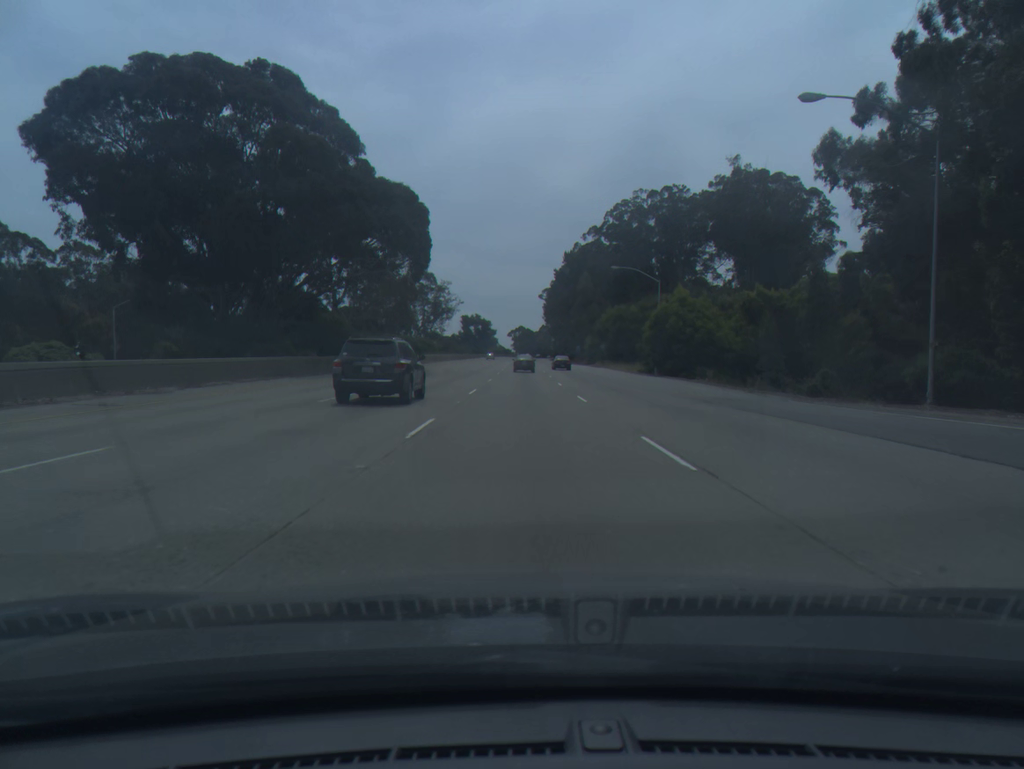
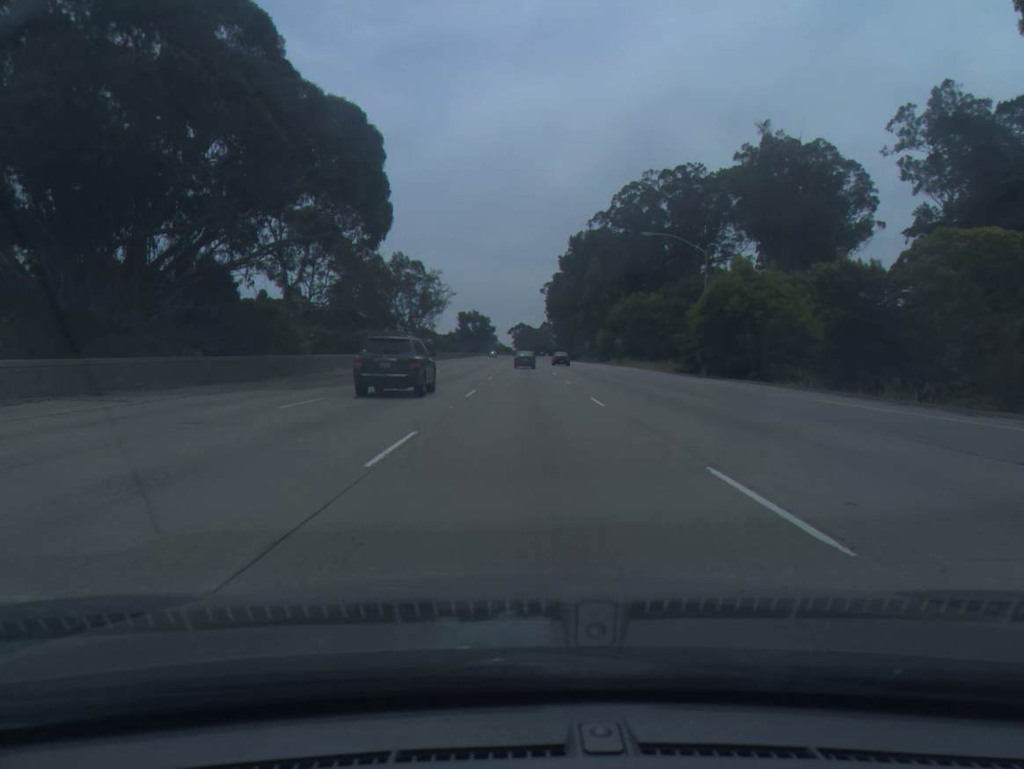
(0.0, +18.2) m; 0°
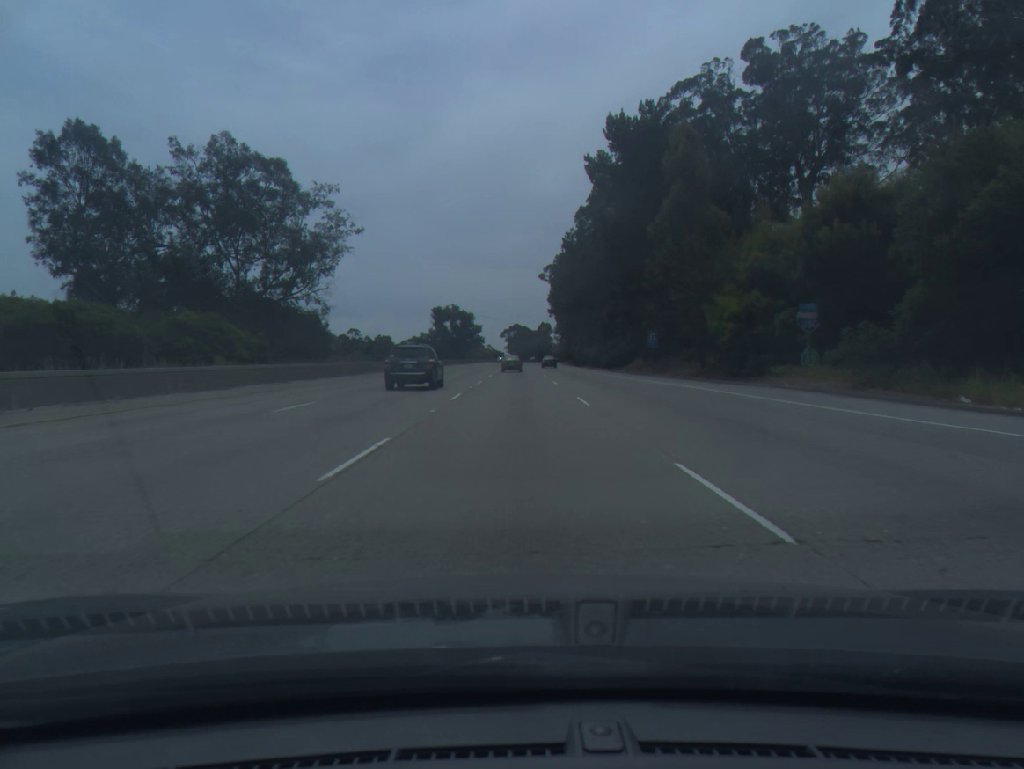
(+0.6, +73.0) m; 0°
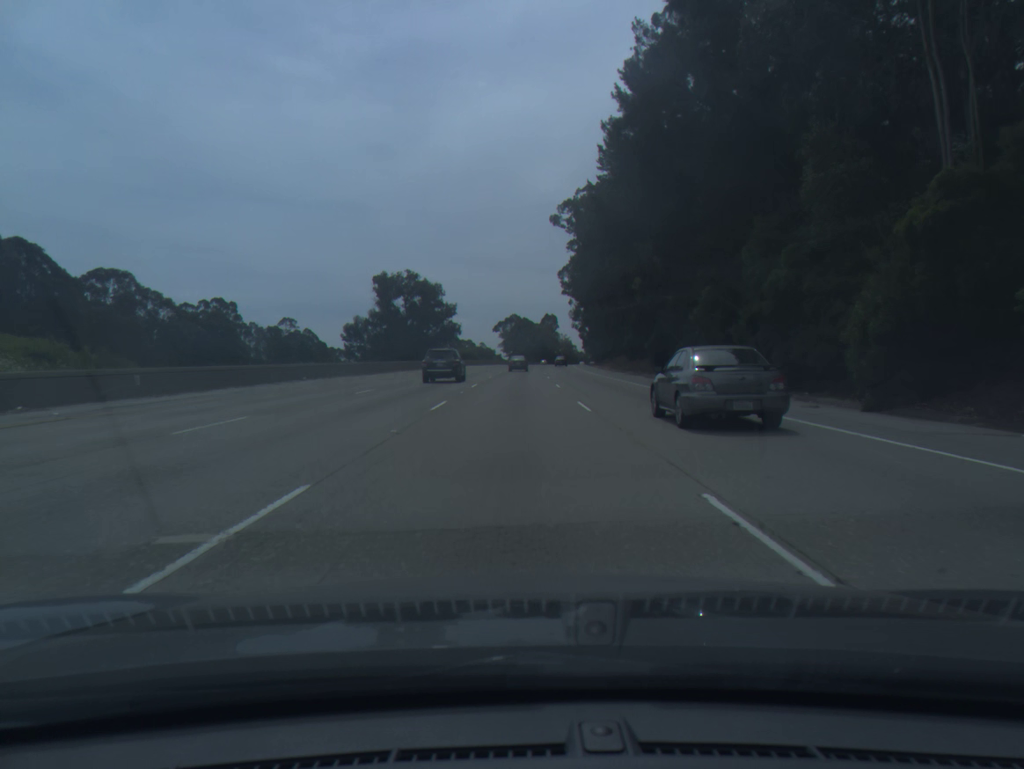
(0.0, +91.9) m; 0°
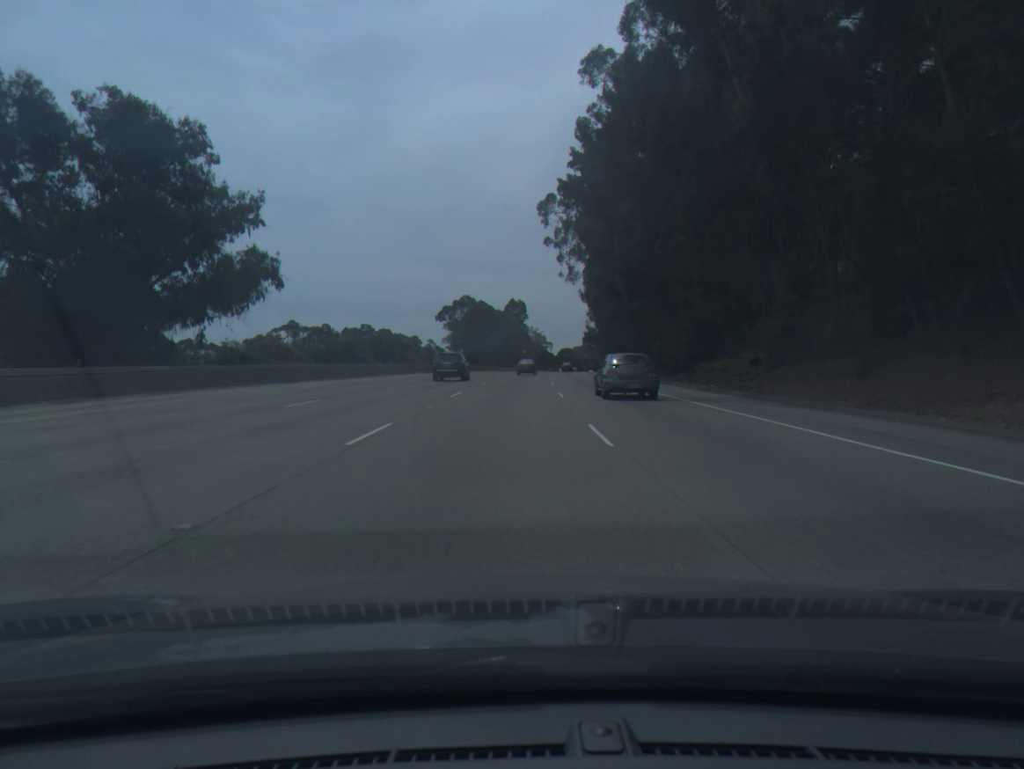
(+1.8, +94.5) m; +3°
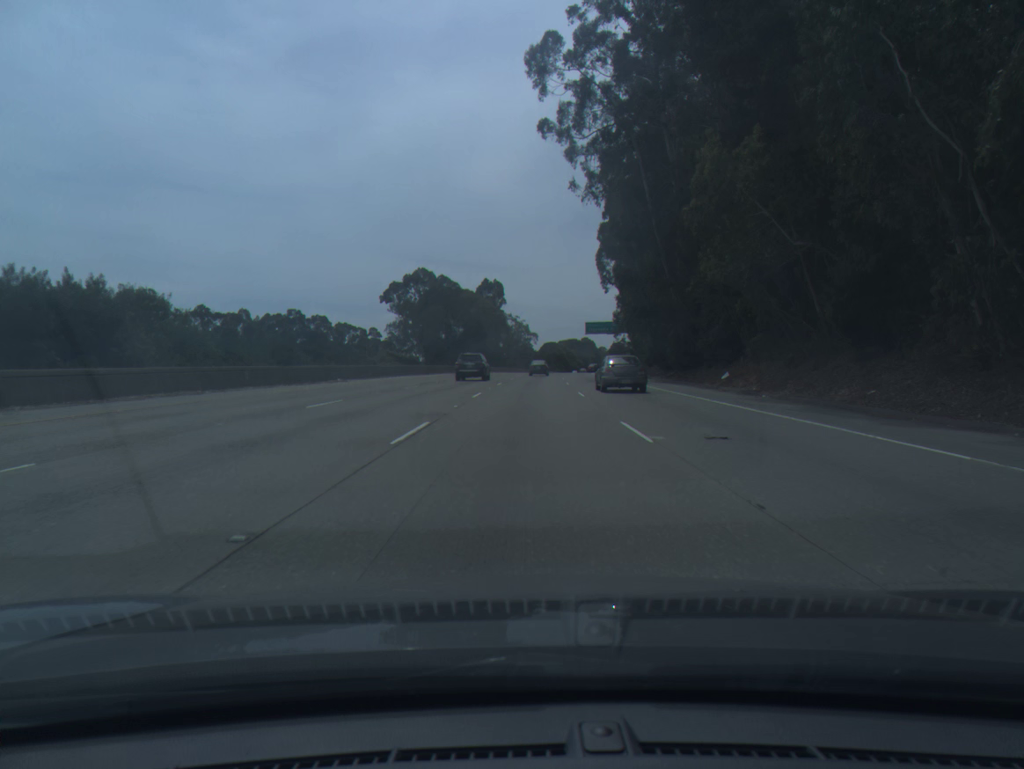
(+0.4, +58.2) m; +1°
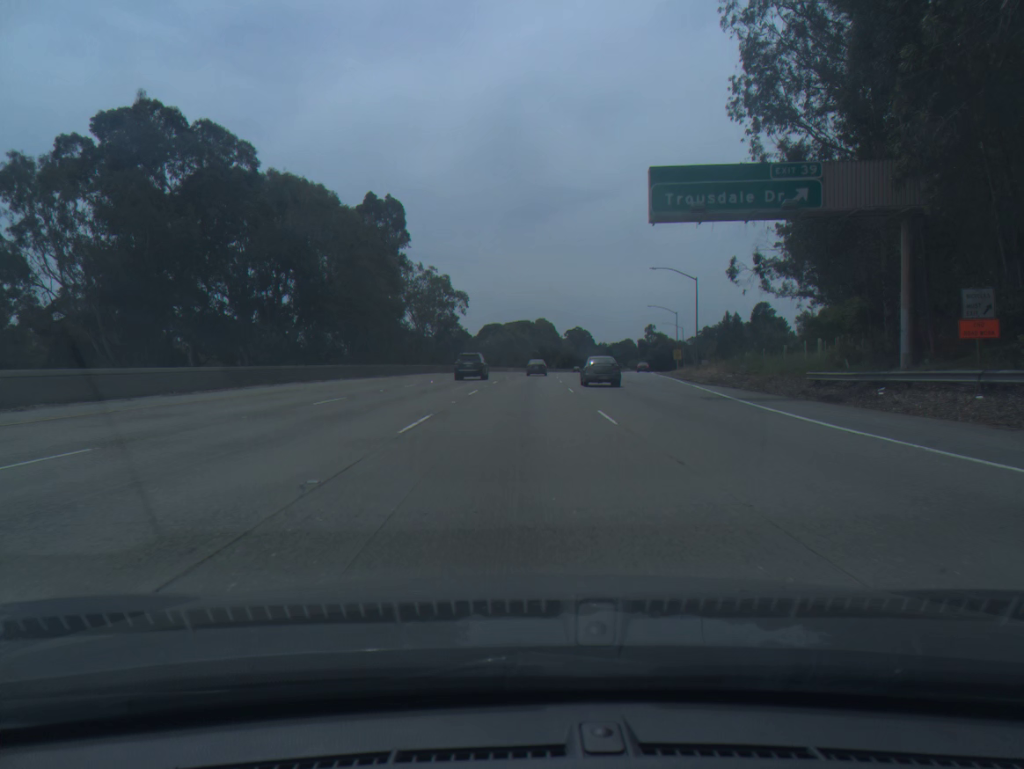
(+4.0, +99.9) m; +4°
